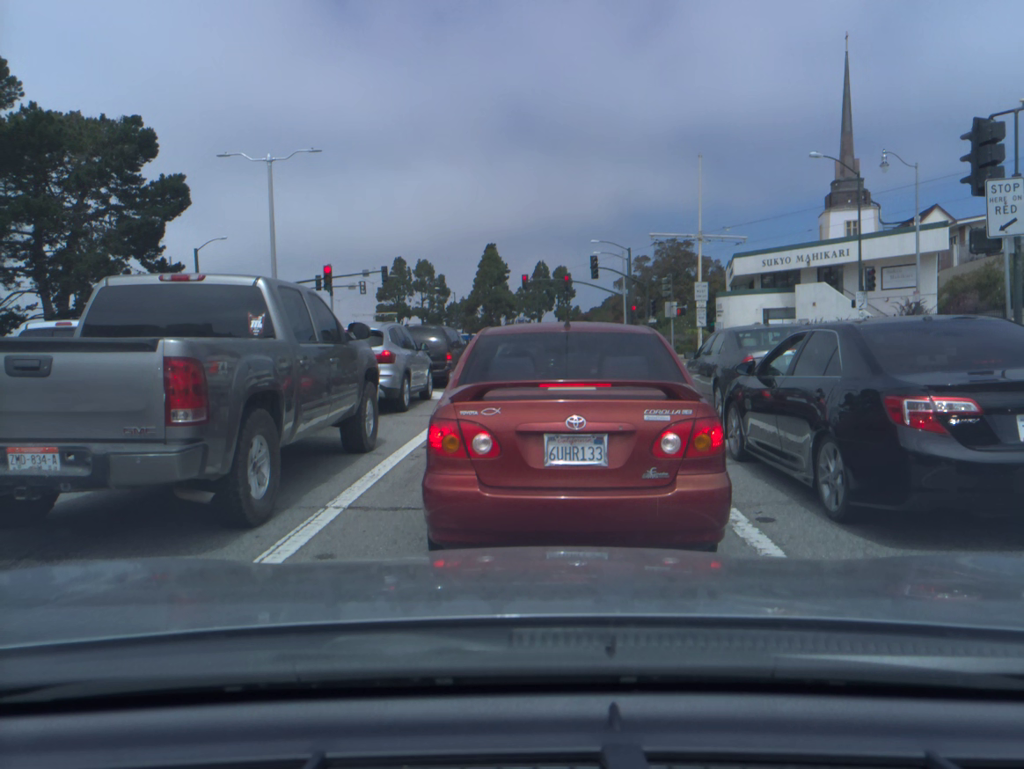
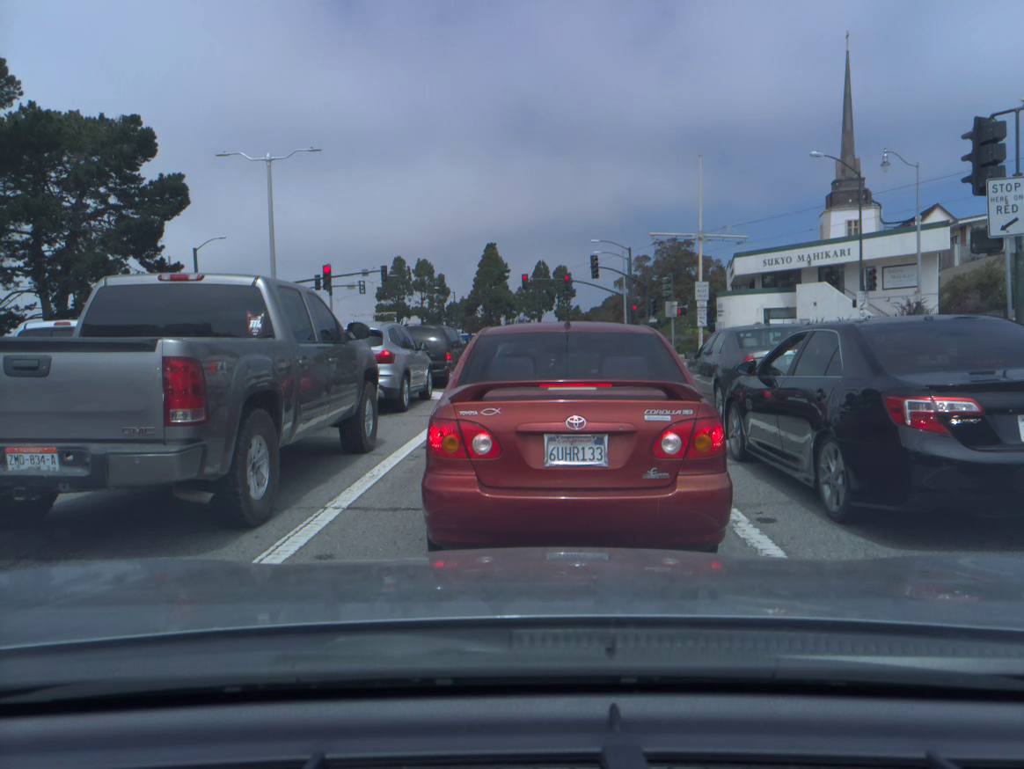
(0.0, 0.0) m; 0°
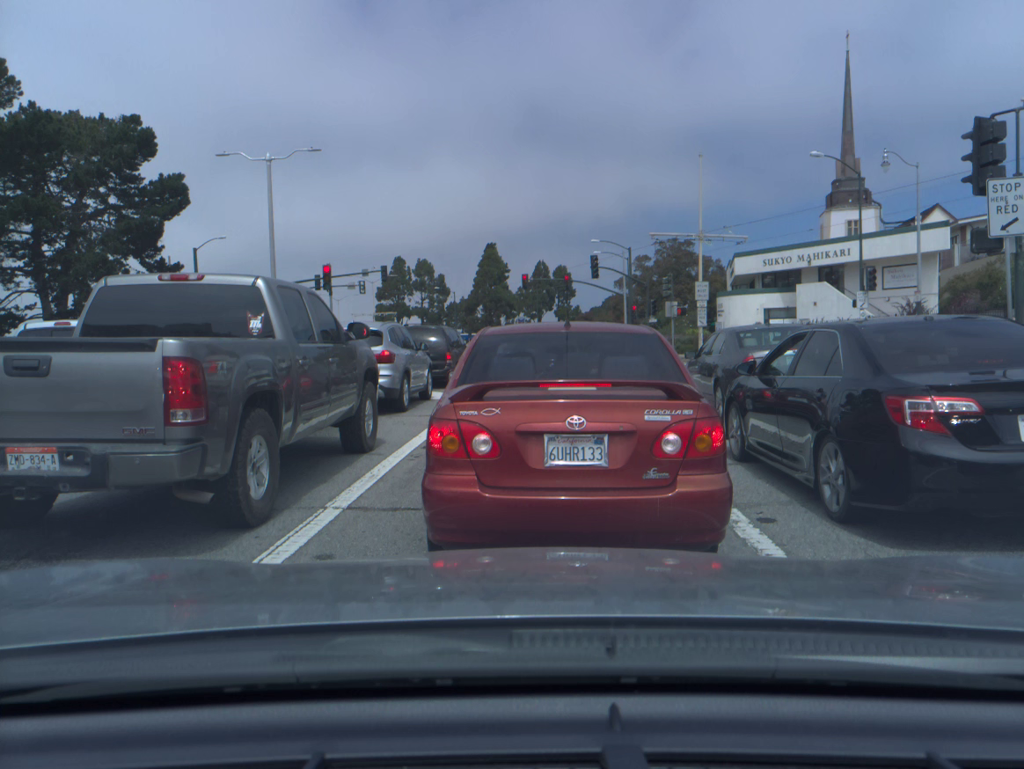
(0.0, 0.0) m; 0°
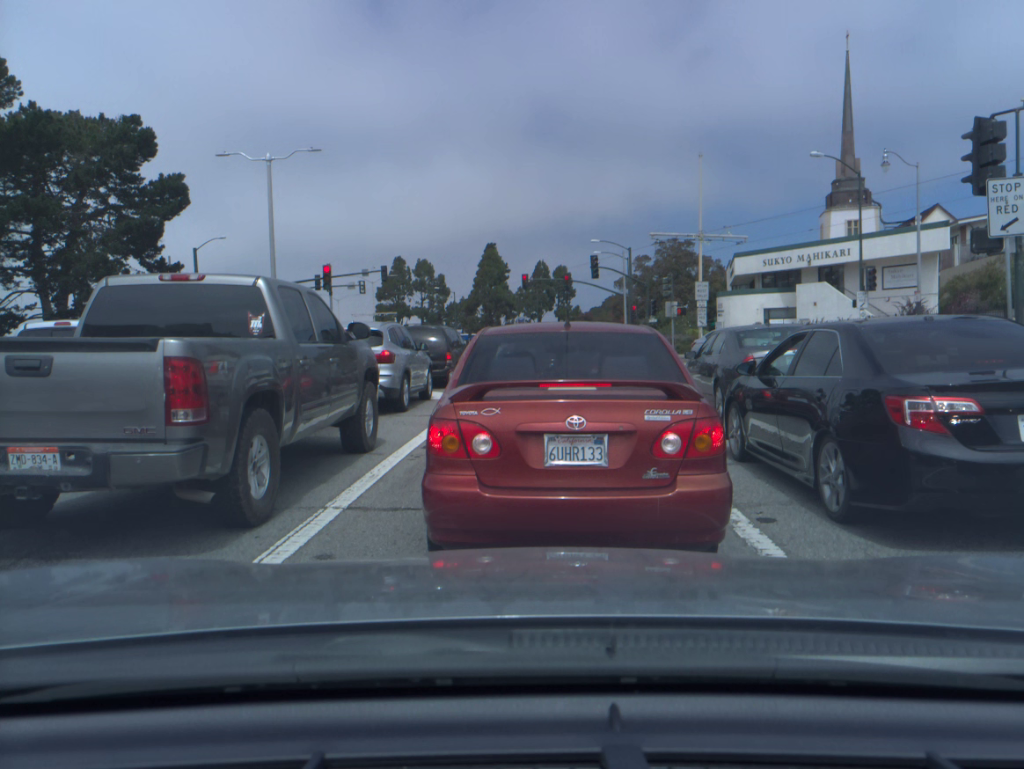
(0.0, 0.0) m; 0°
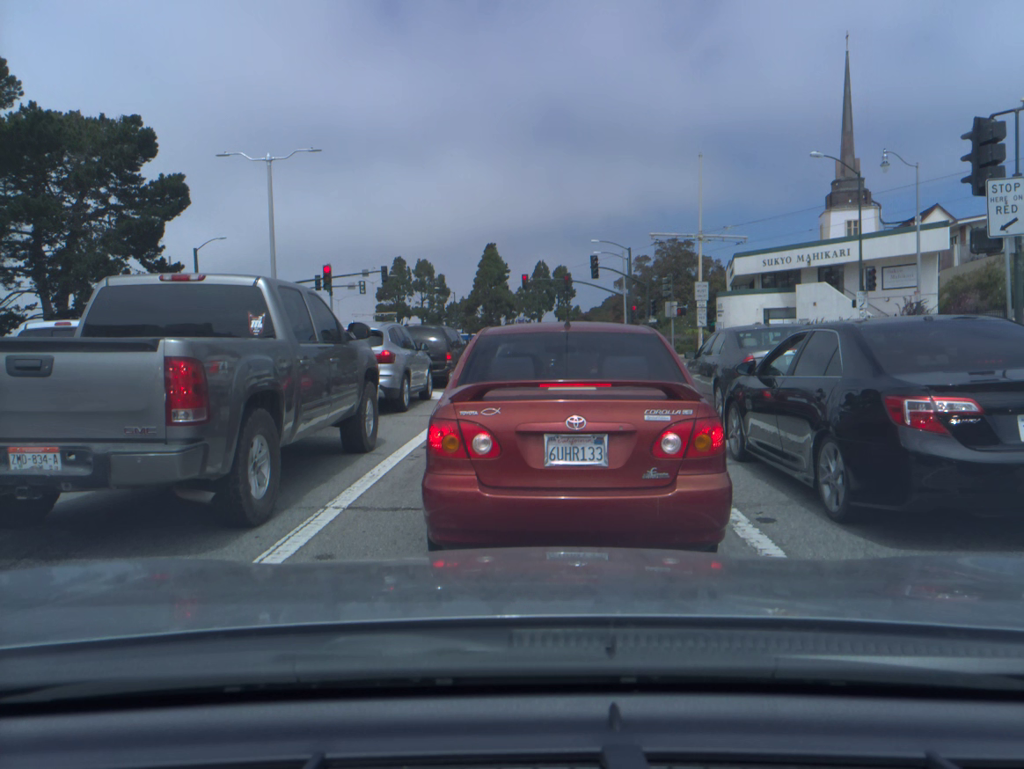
(0.0, 0.0) m; 0°
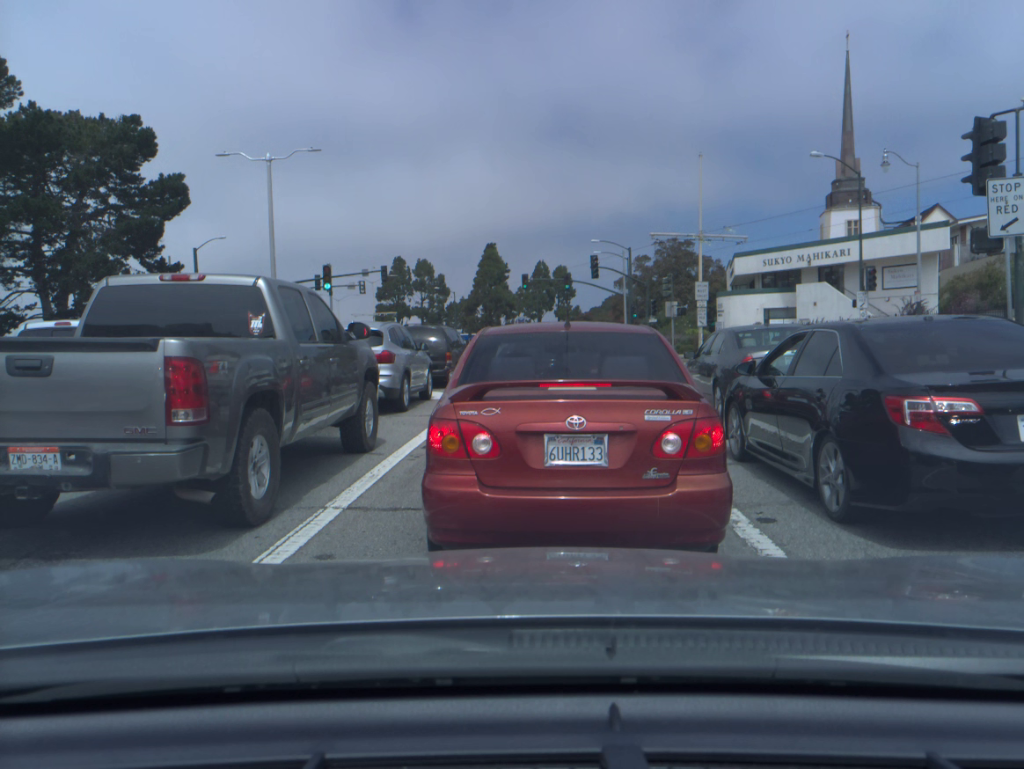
(0.0, 0.0) m; 0°
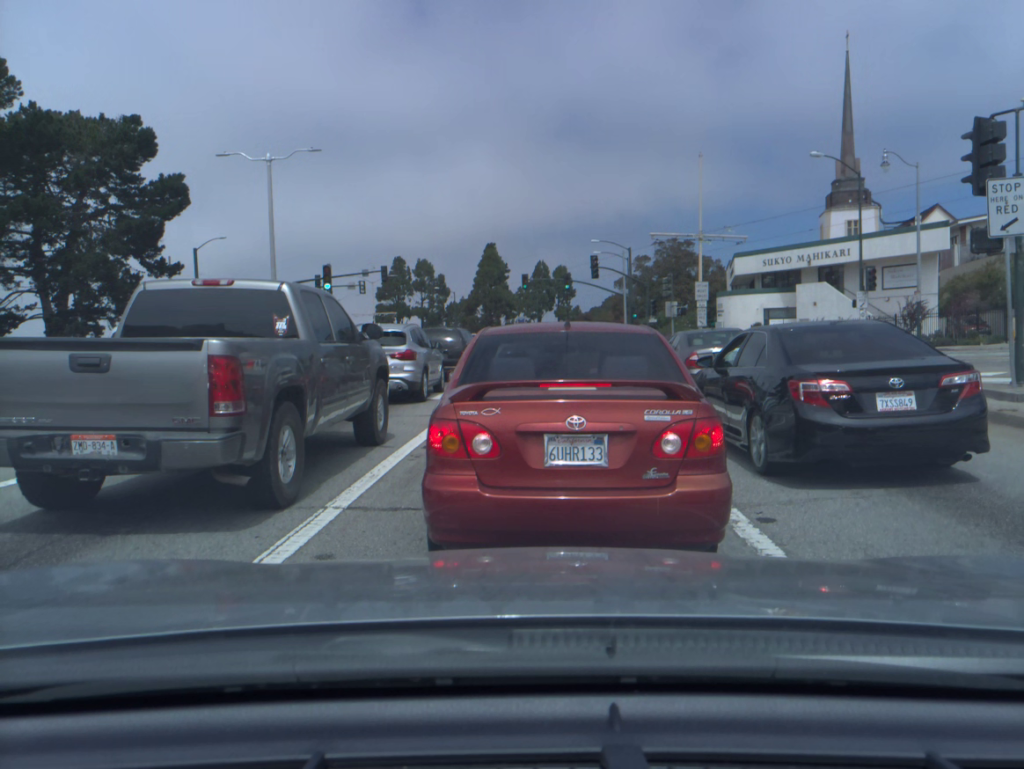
(0.0, 0.0) m; 0°
